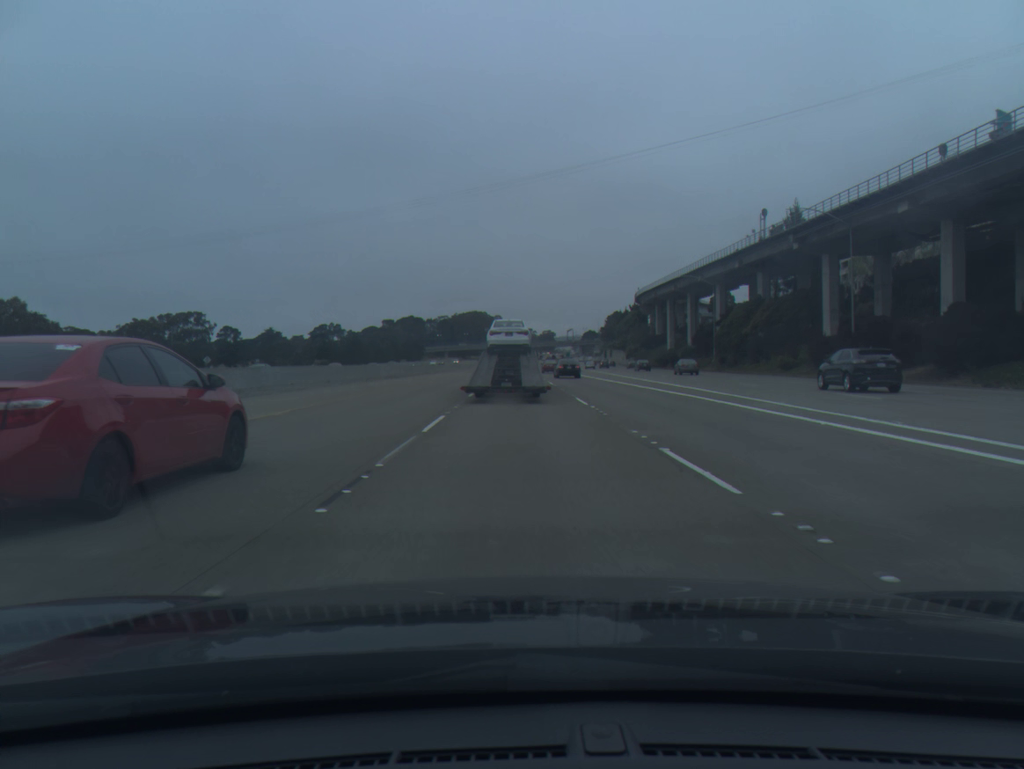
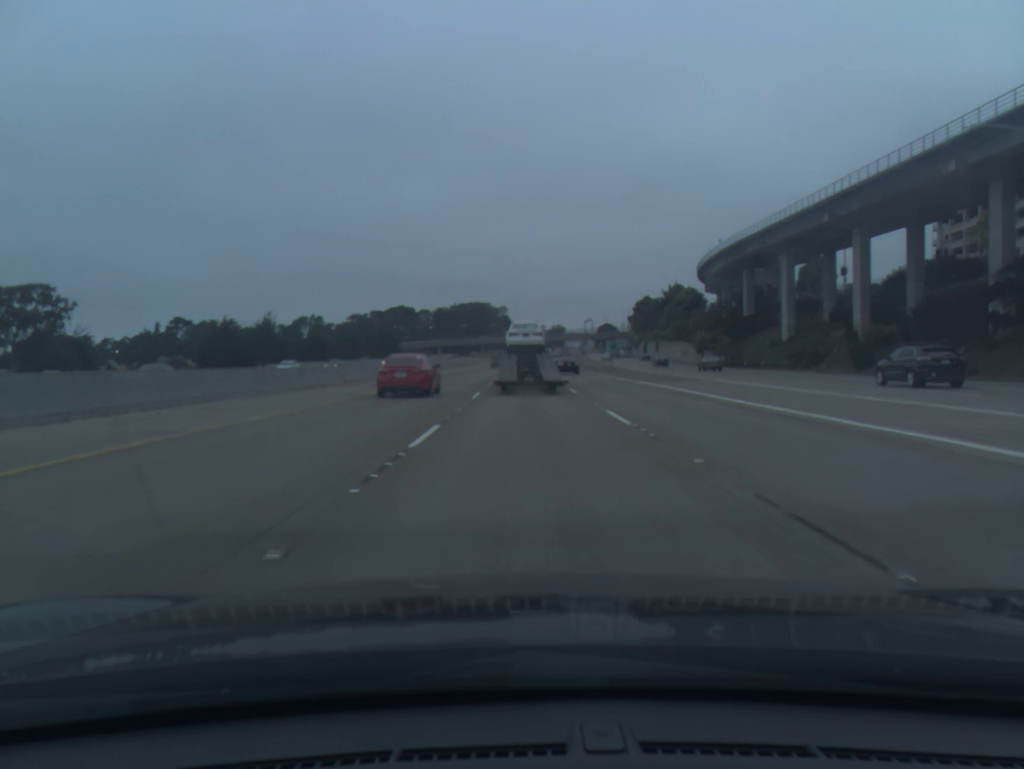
(-0.4, +71.6) m; -1°
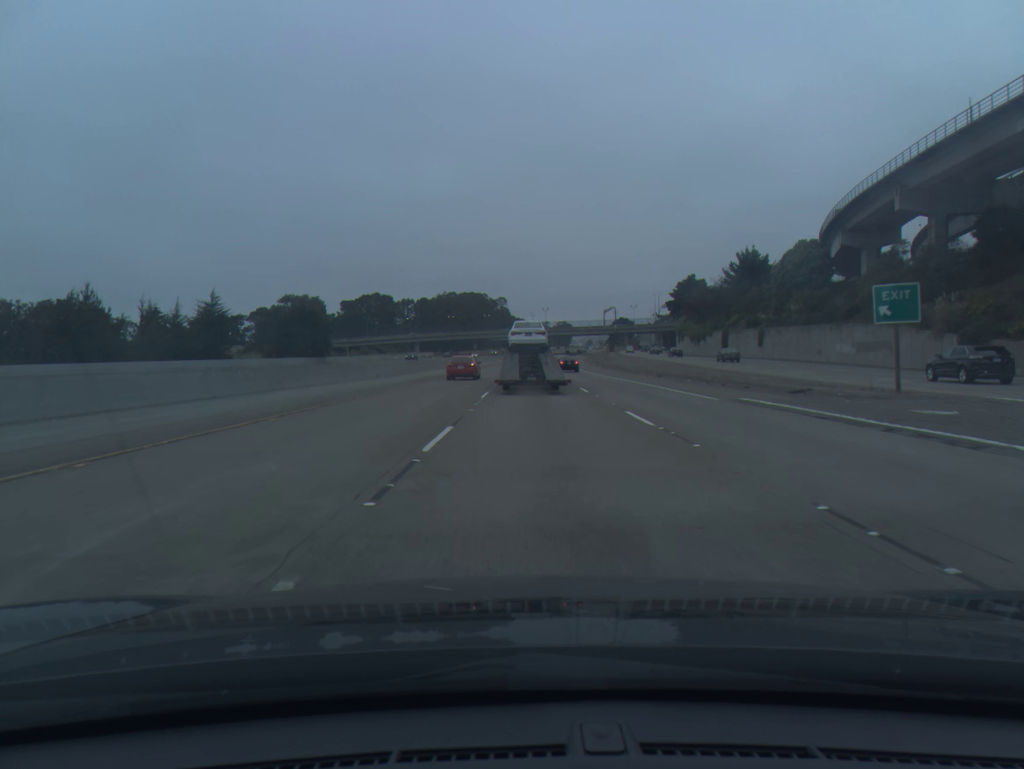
(-0.1, +73.3) m; 0°
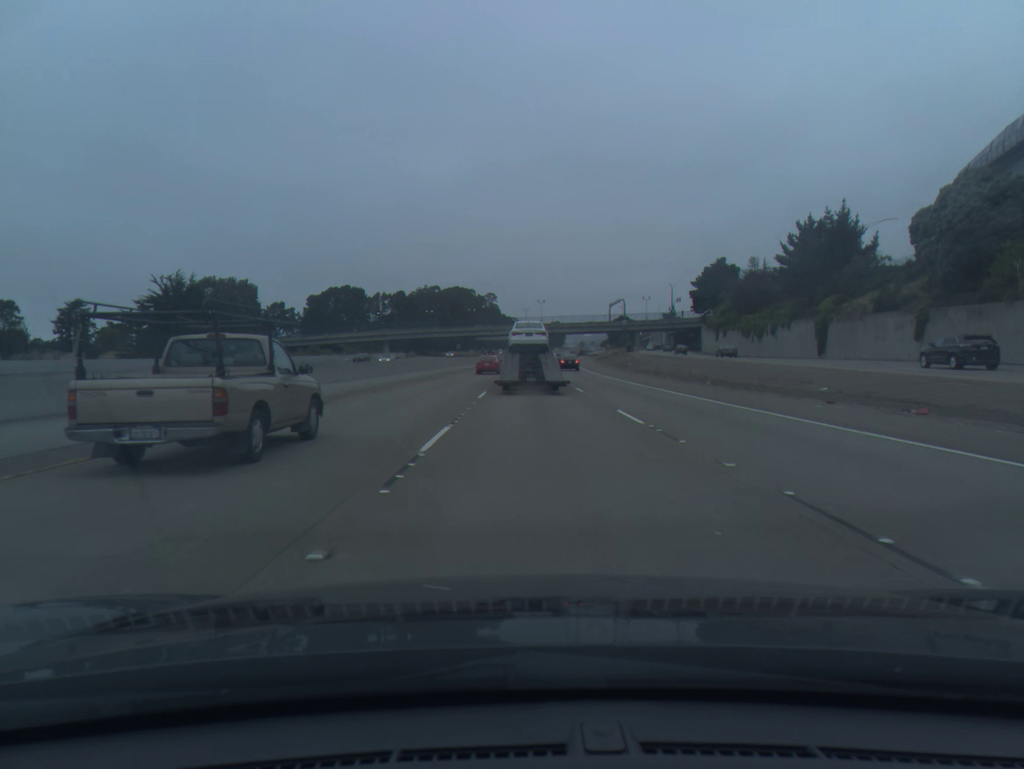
(+0.1, +42.9) m; +1°
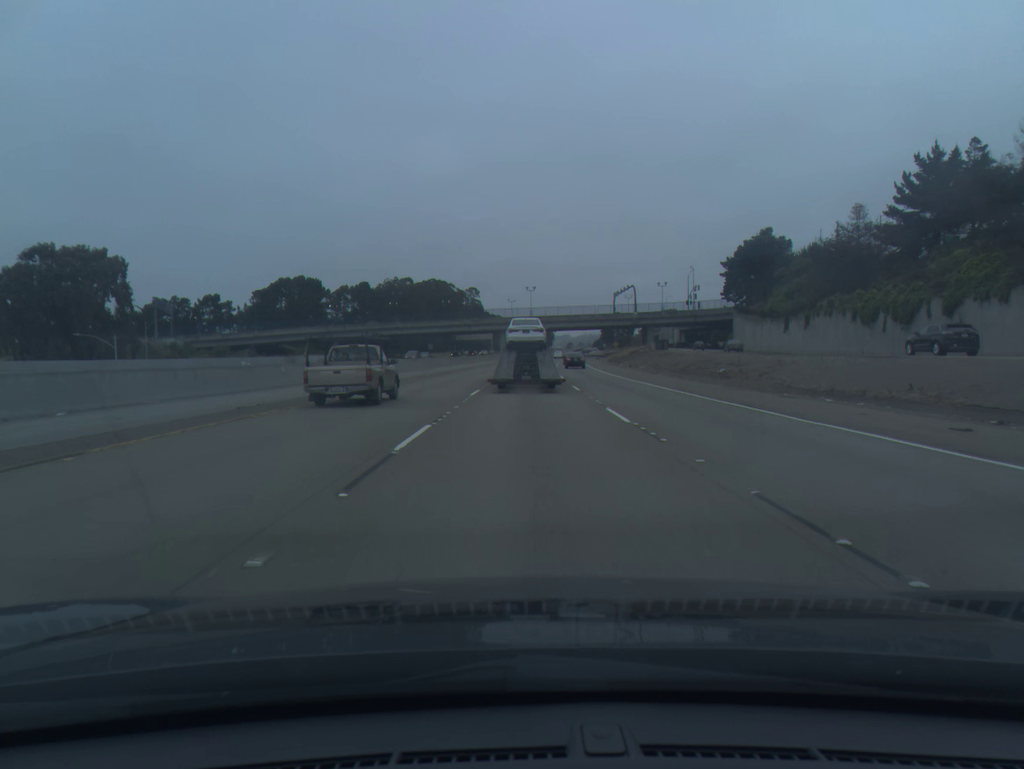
(+0.4, +43.8) m; +1°
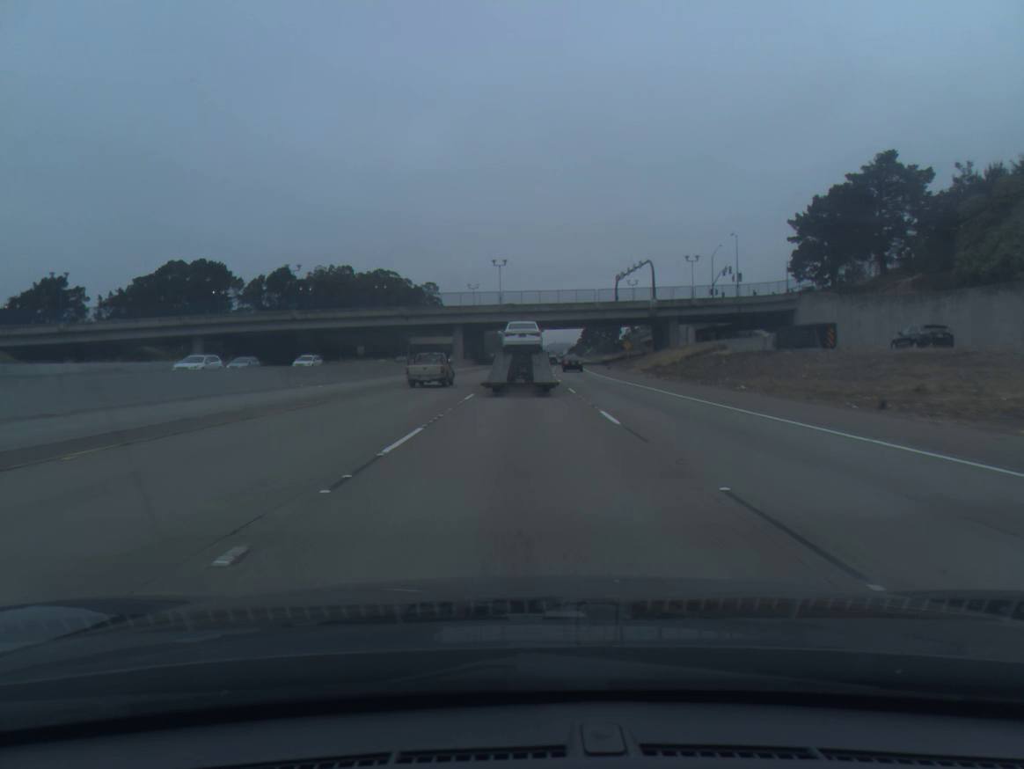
(+1.0, +57.6) m; +2°
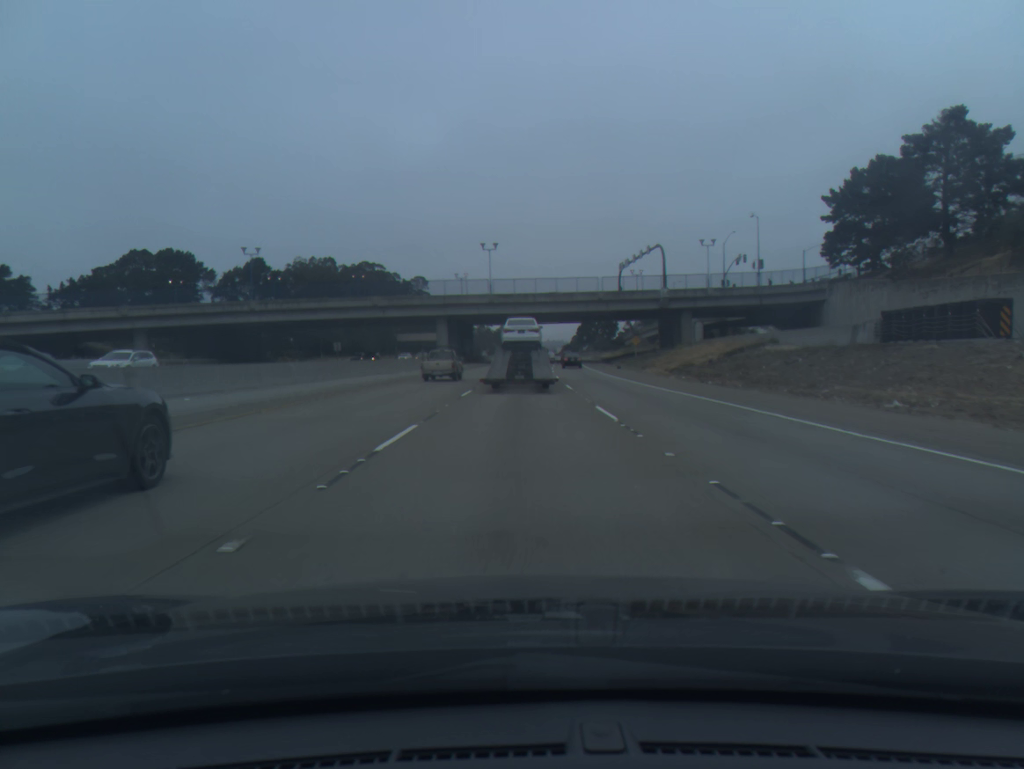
(+0.1, +14.4) m; +1°
